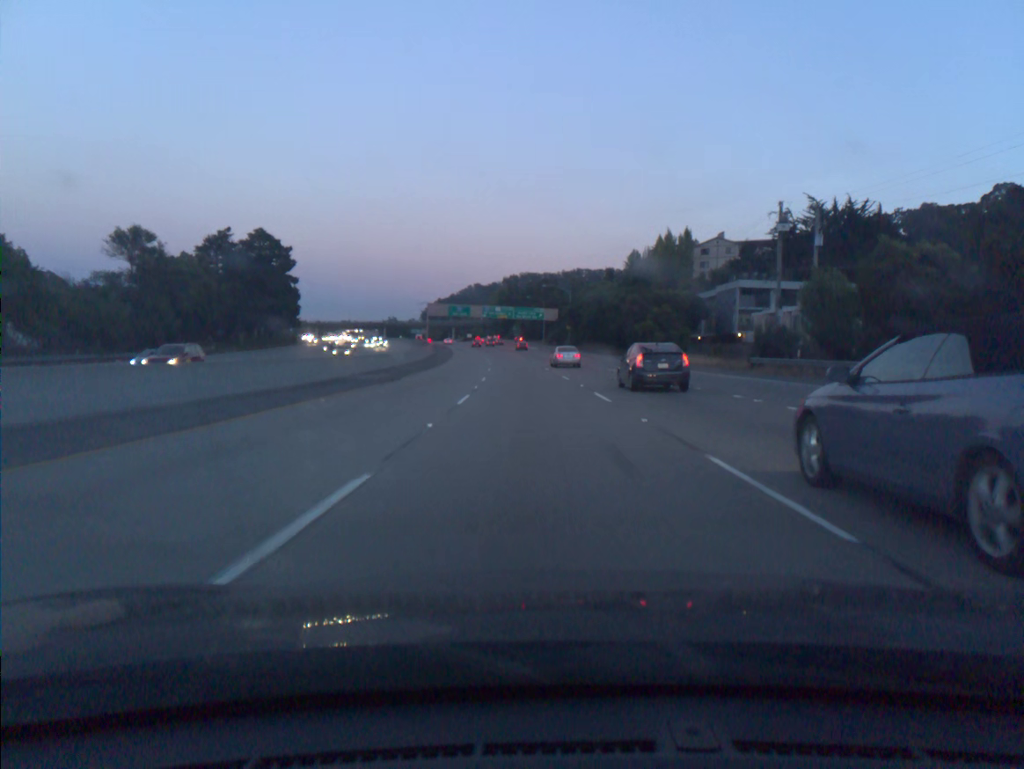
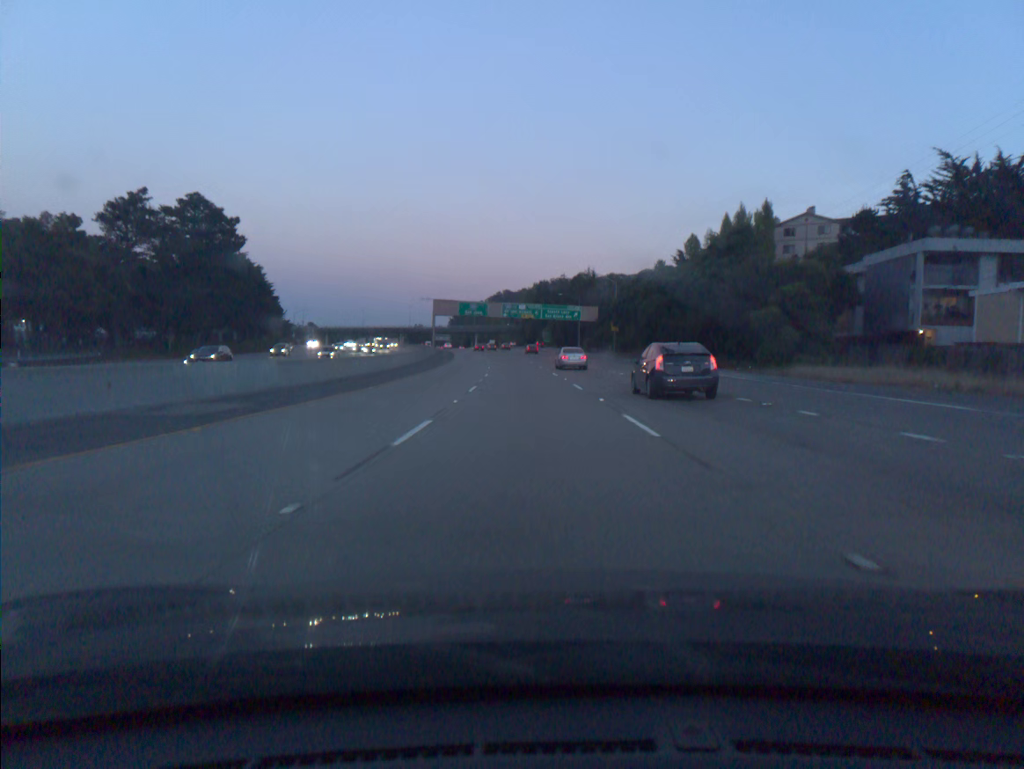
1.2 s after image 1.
(-0.7, +36.5) m; -2°
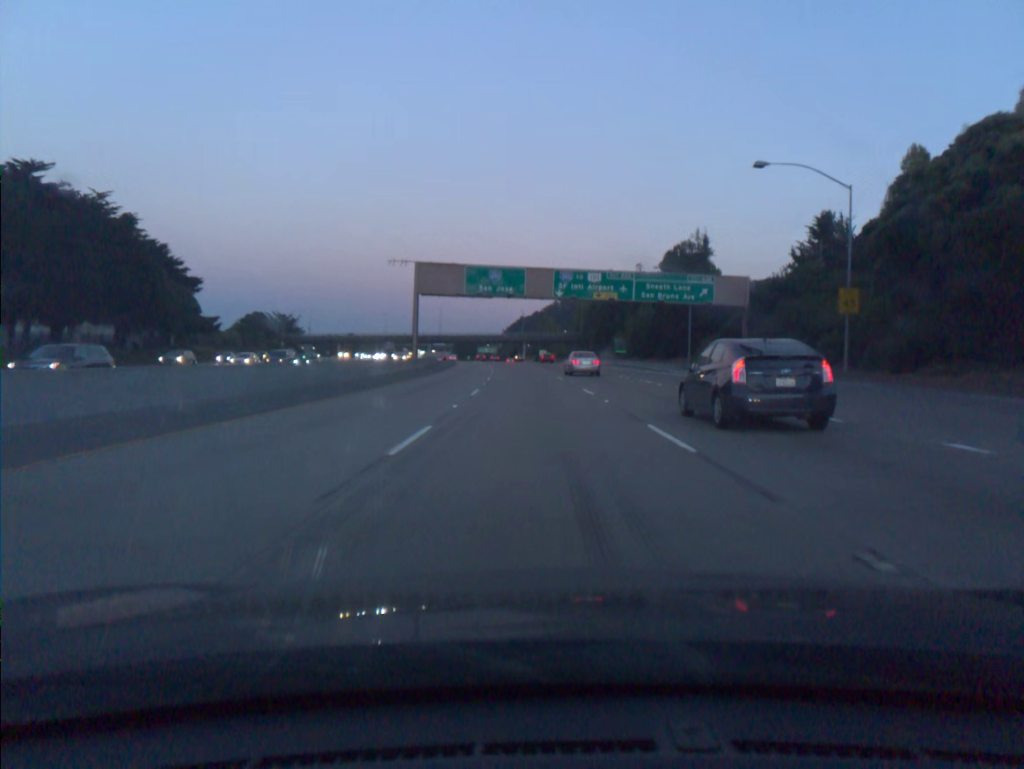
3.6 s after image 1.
(-2.9, +72.5) m; -4°
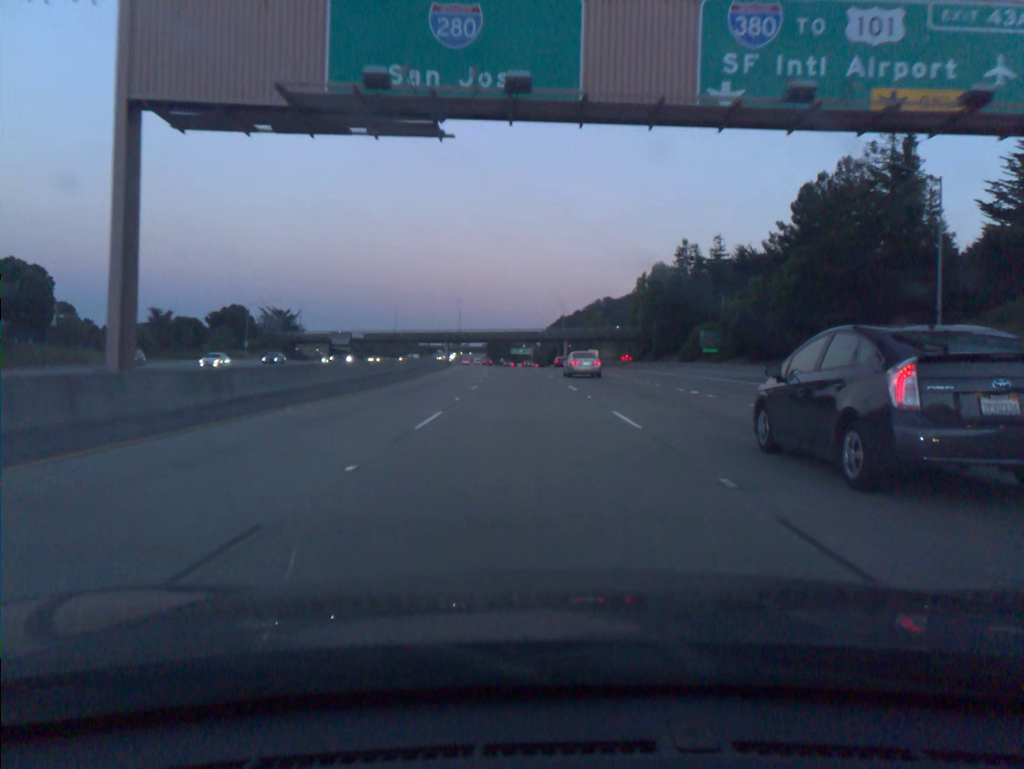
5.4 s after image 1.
(-1.4, +54.1) m; -3°
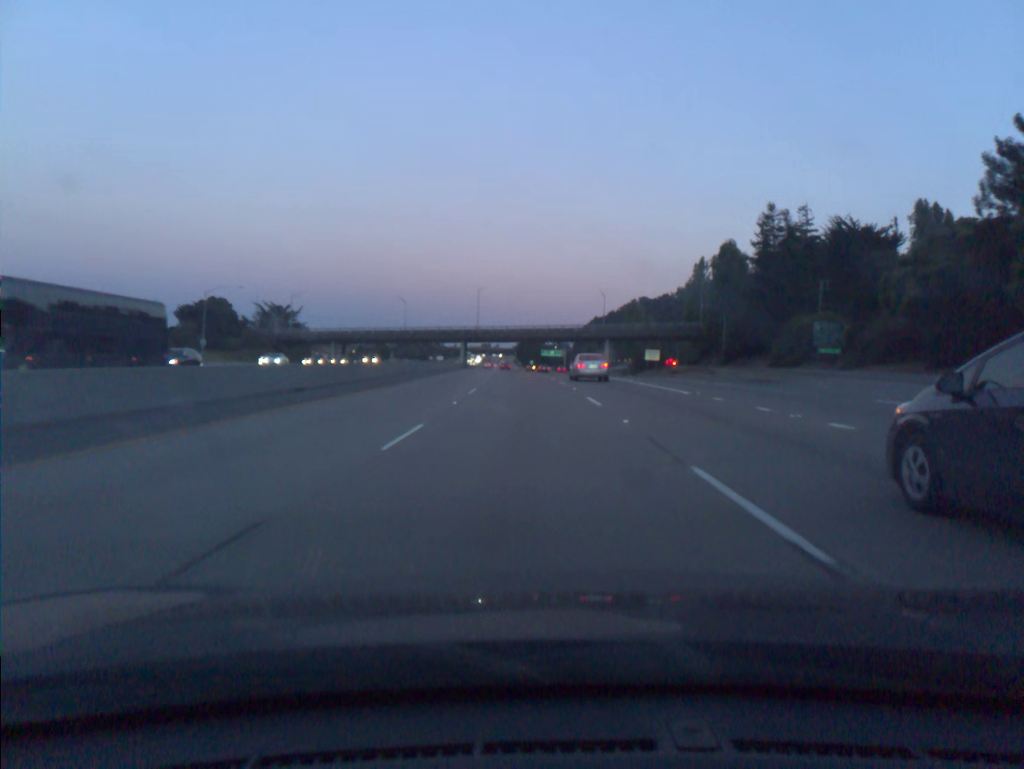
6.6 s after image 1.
(-0.7, +36.2) m; -2°
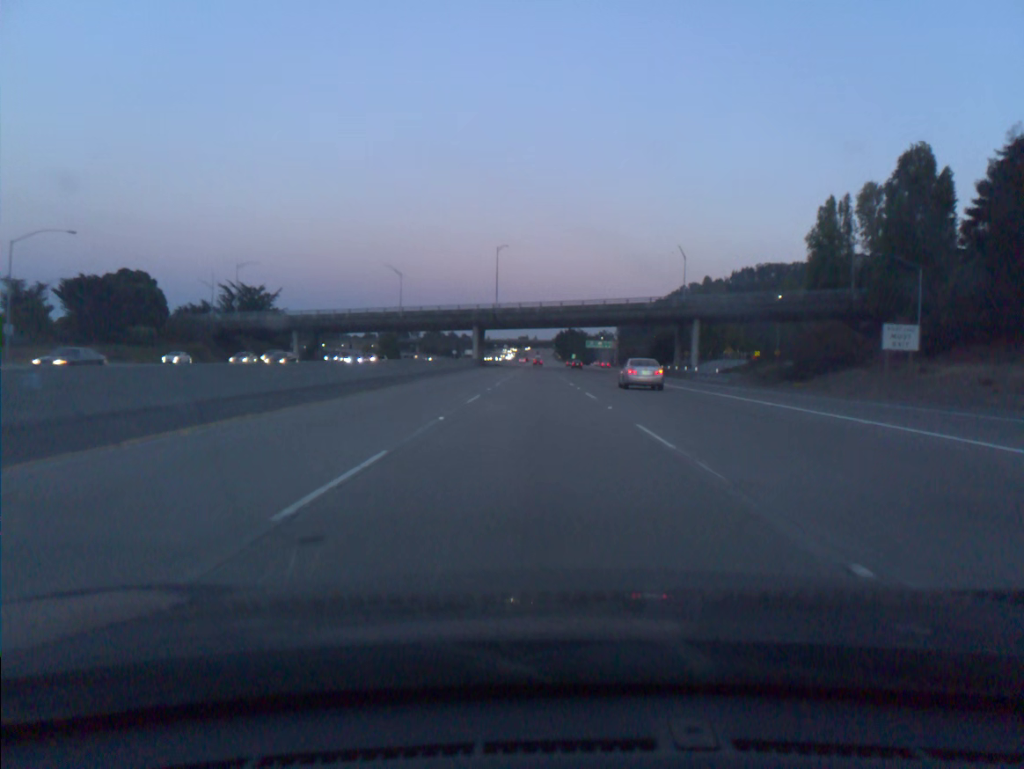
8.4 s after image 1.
(-1.5, +54.6) m; -3°
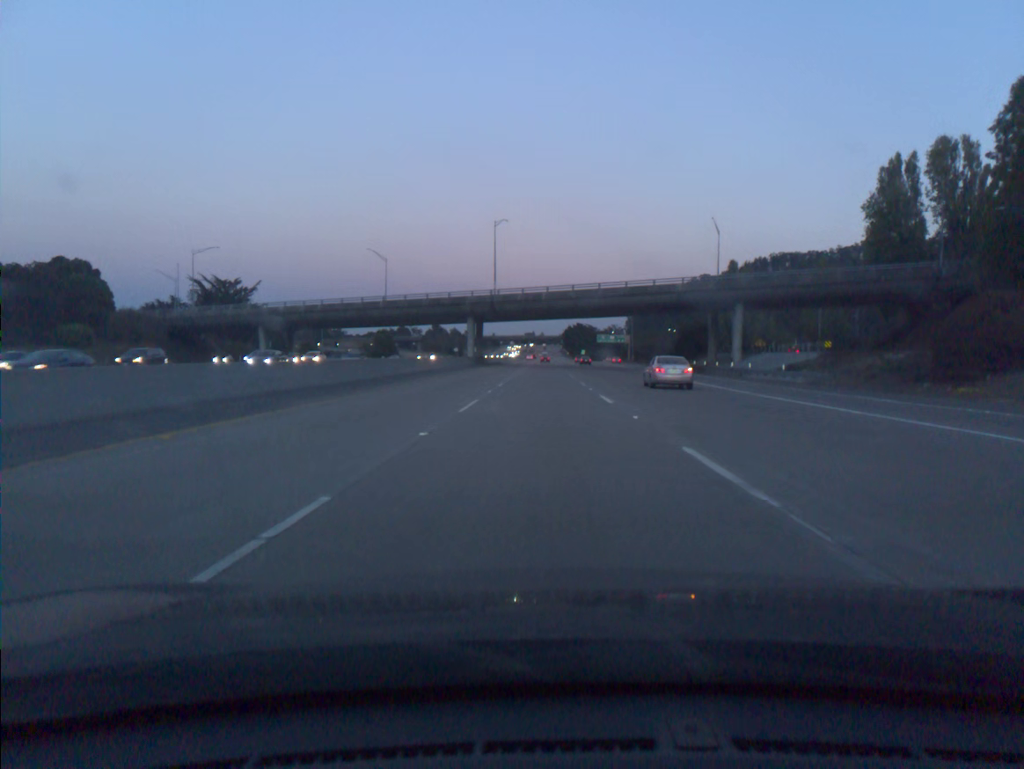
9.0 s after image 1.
(-0.1, +18.3) m; 0°
